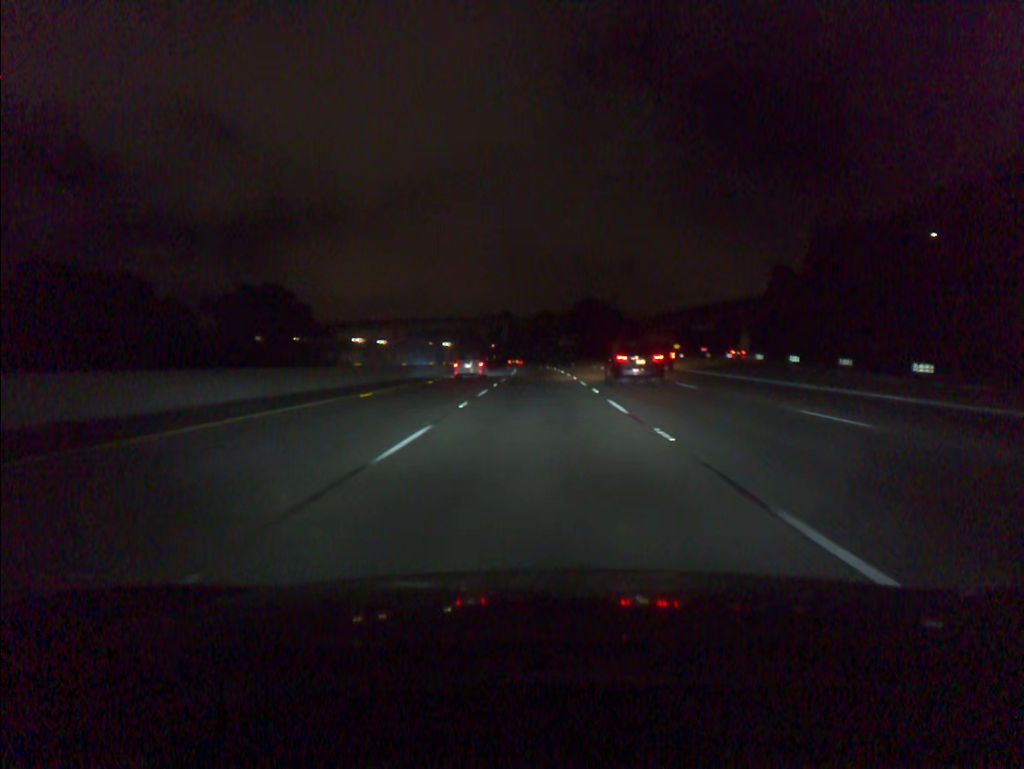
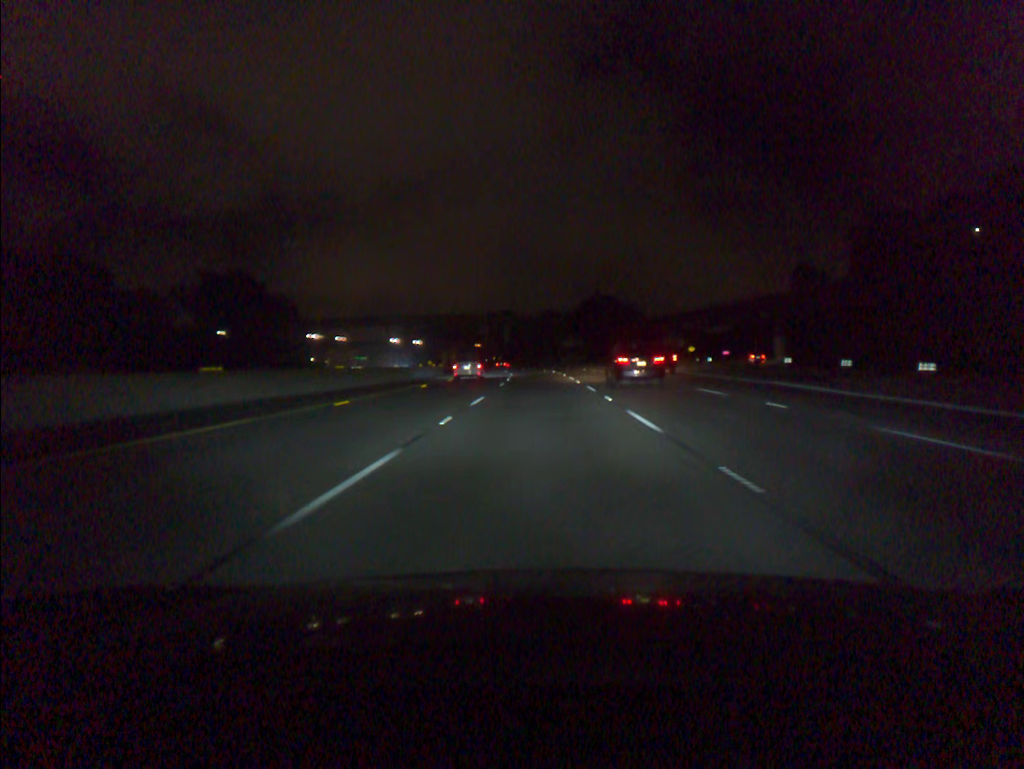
(0.0, +18.2) m; 0°
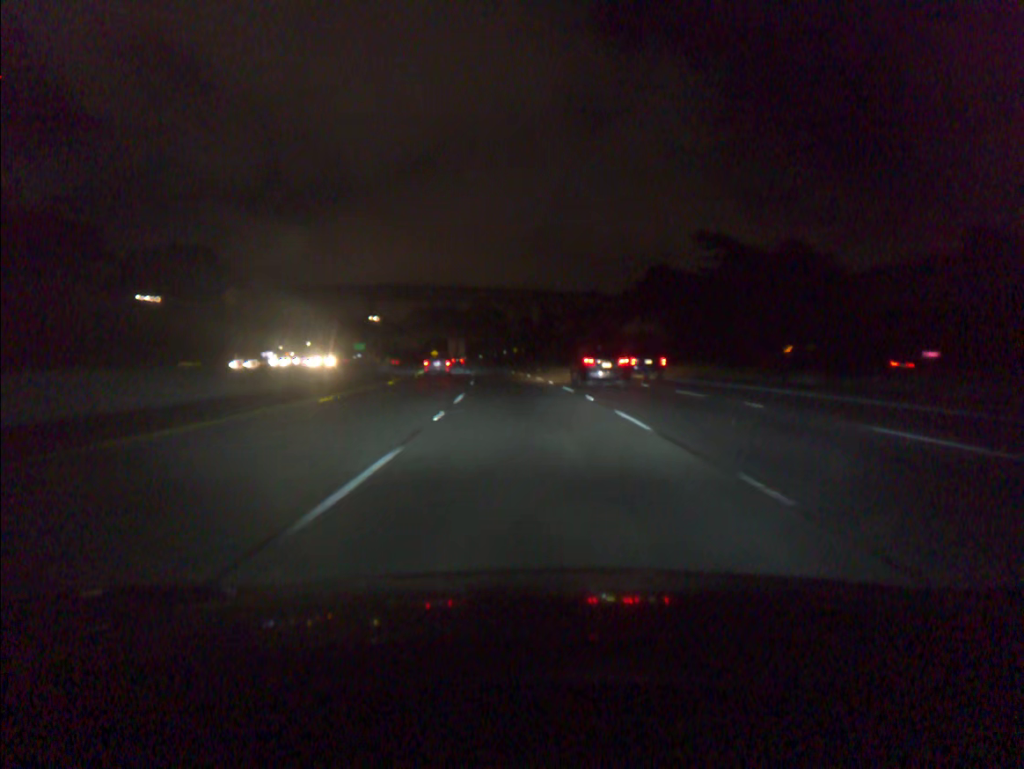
(-1.0, +72.8) m; -3°
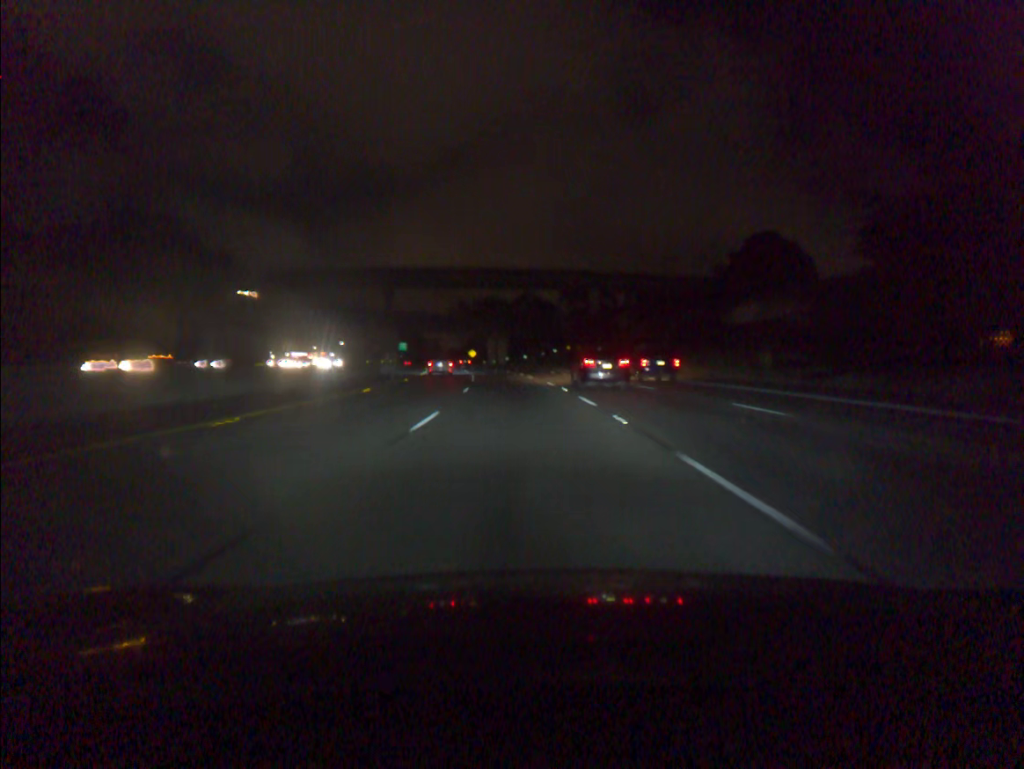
(-1.1, +36.5) m; -4°
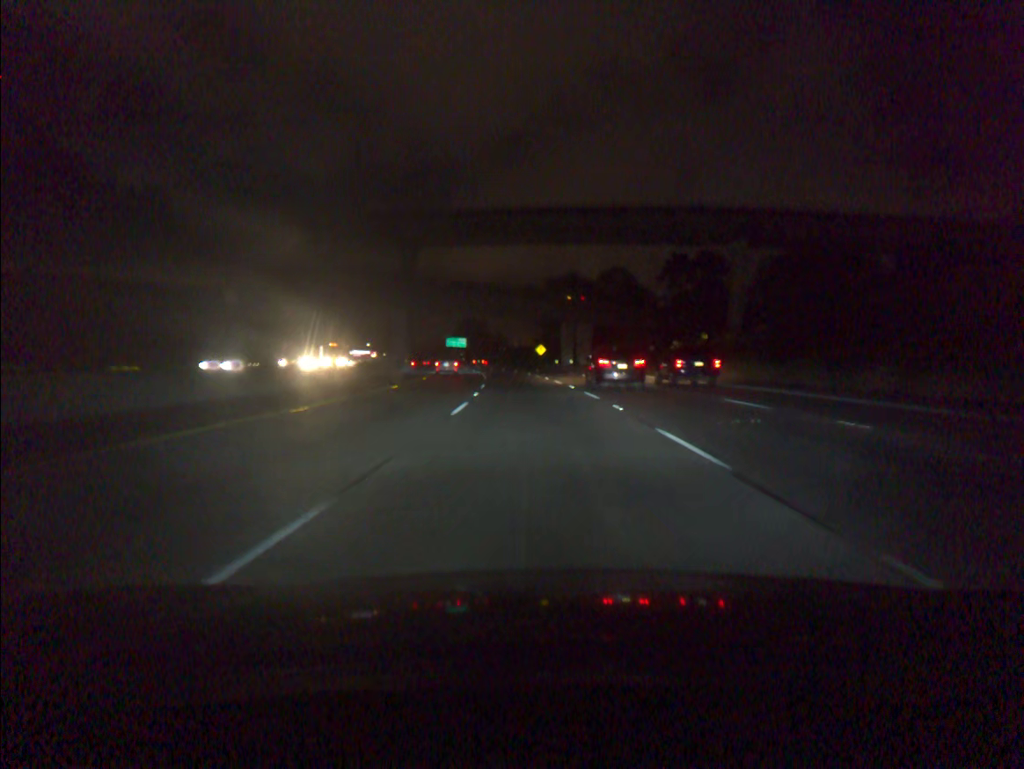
(-2.9, +54.8) m; -6°
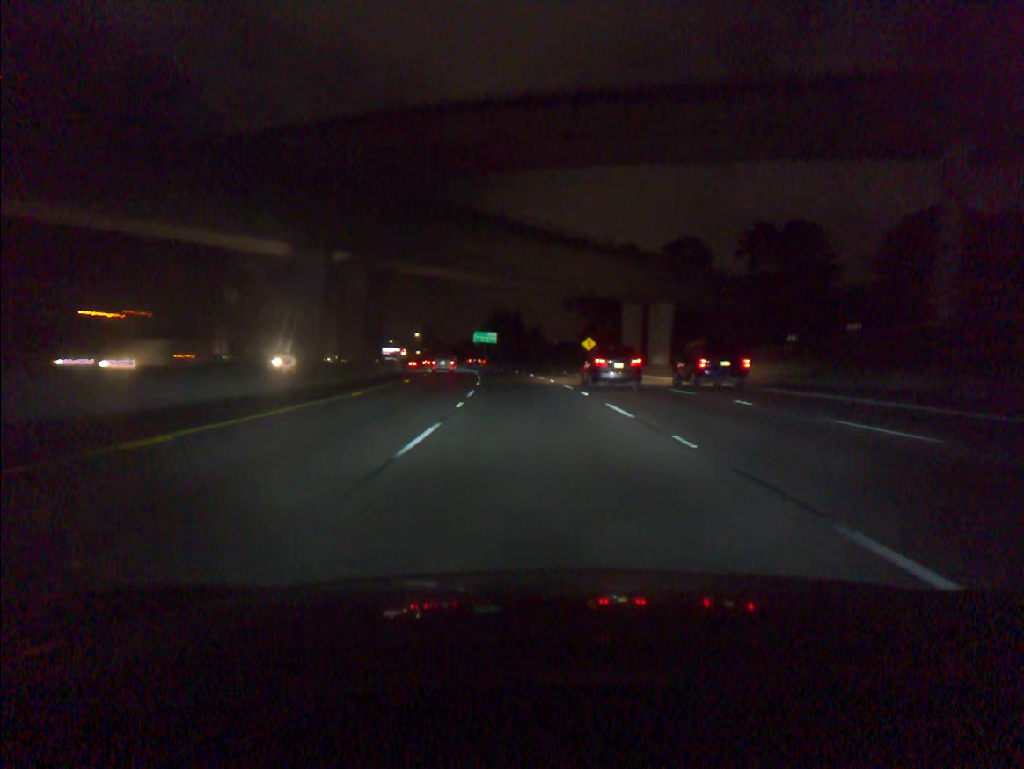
(-0.9, +36.7) m; -3°
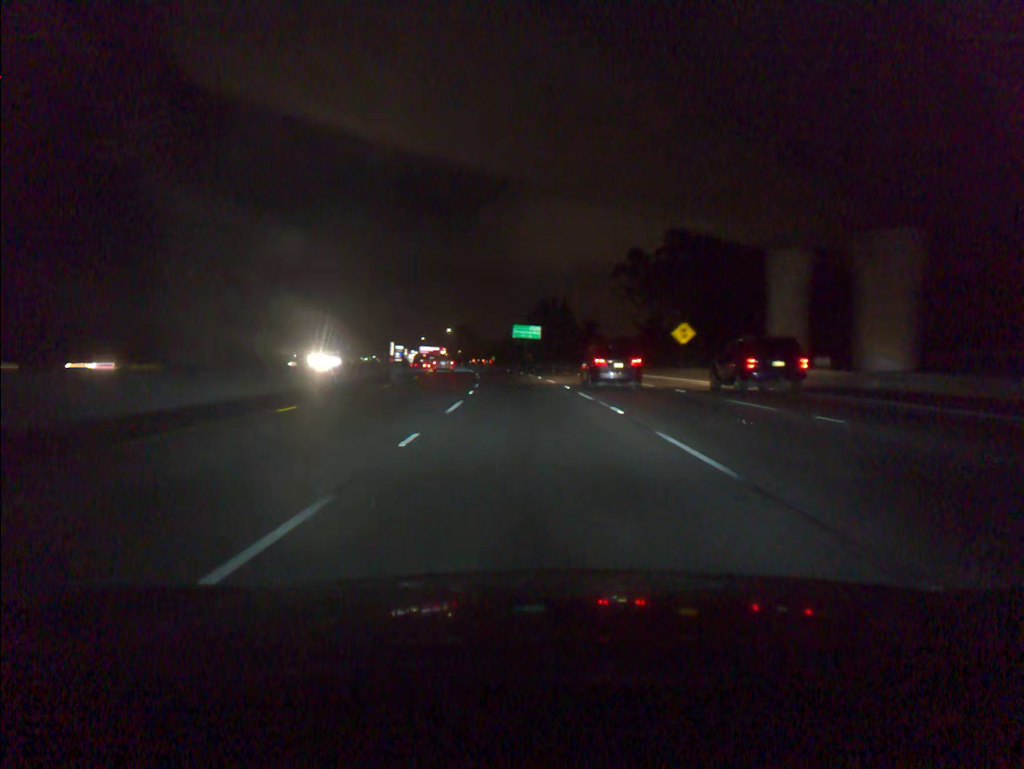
(-1.0, +36.8) m; -3°
